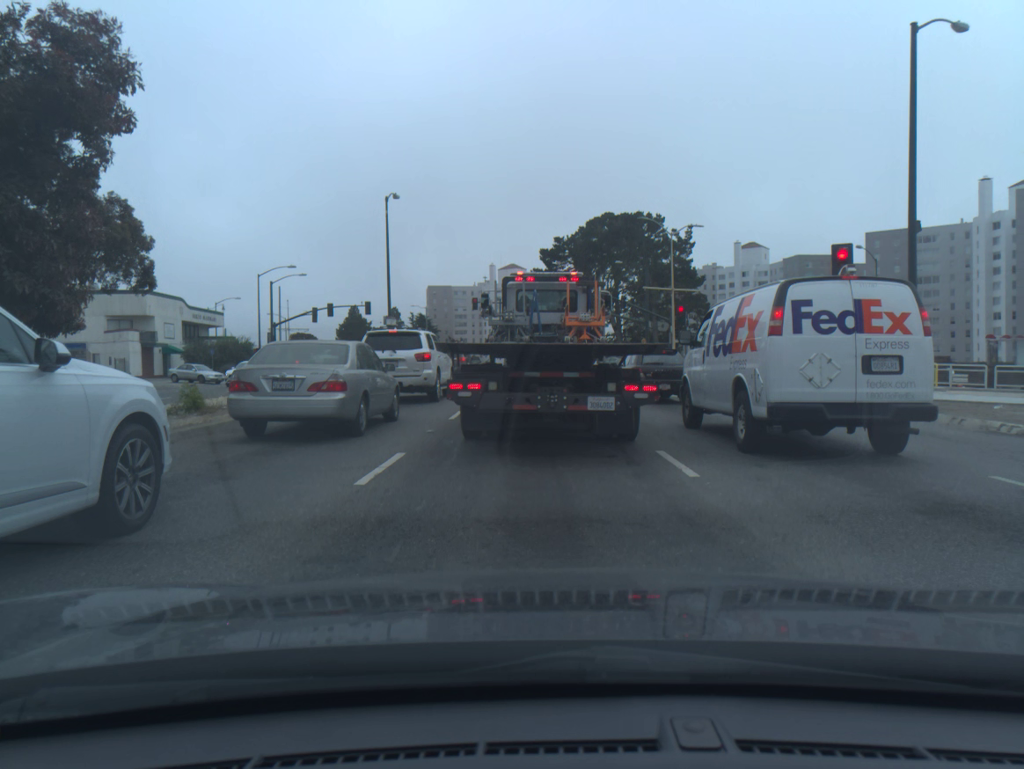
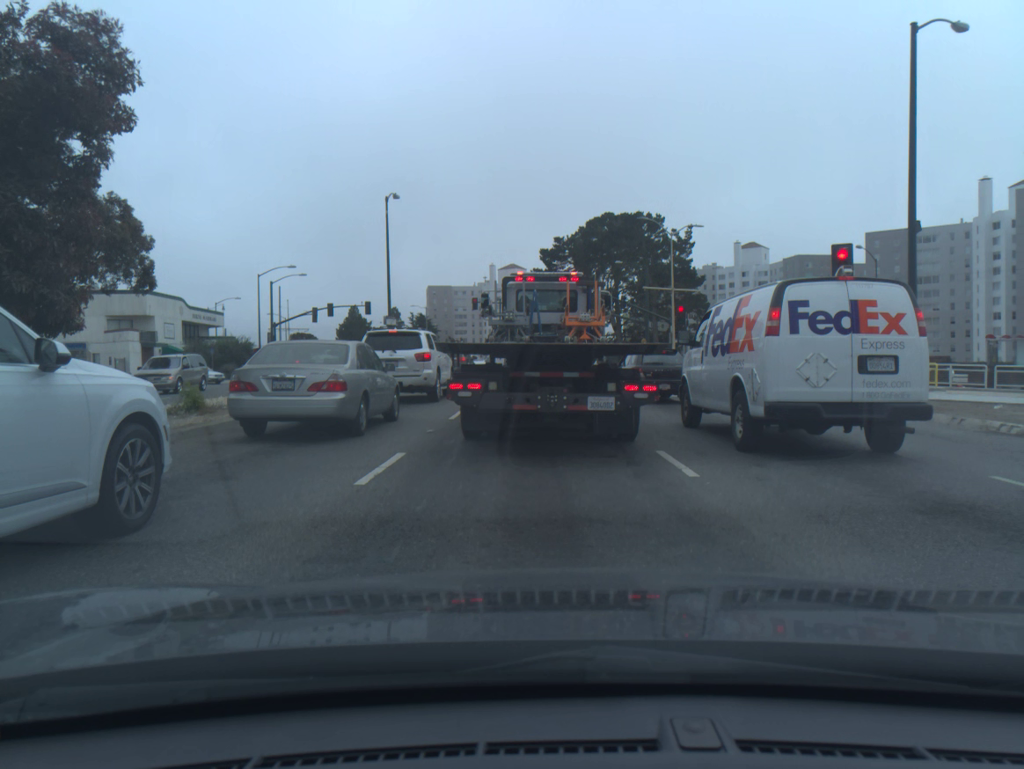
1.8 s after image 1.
(0.0, 0.0) m; 0°
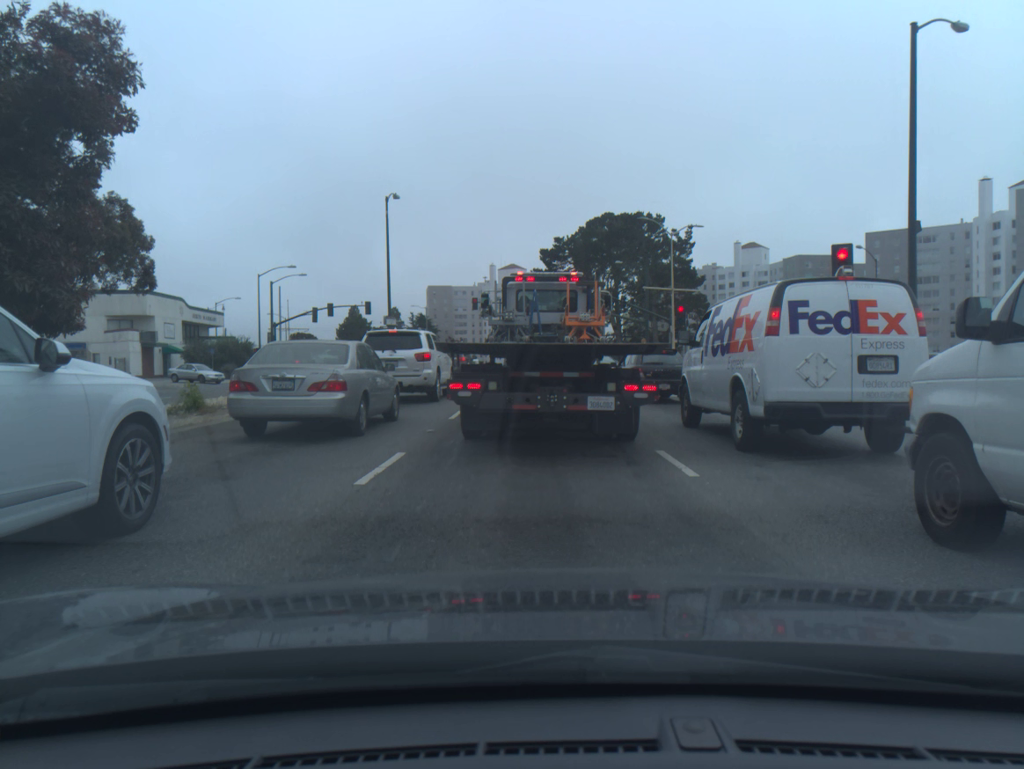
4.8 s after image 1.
(0.0, 0.0) m; 0°
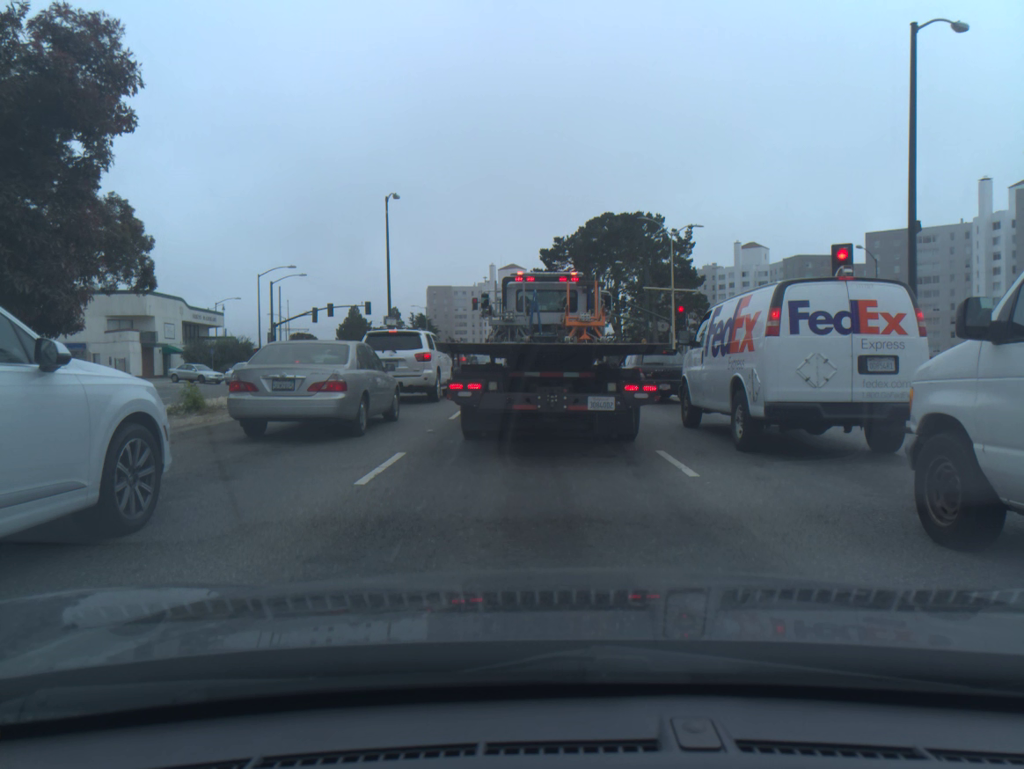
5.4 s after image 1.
(0.0, 0.0) m; 0°
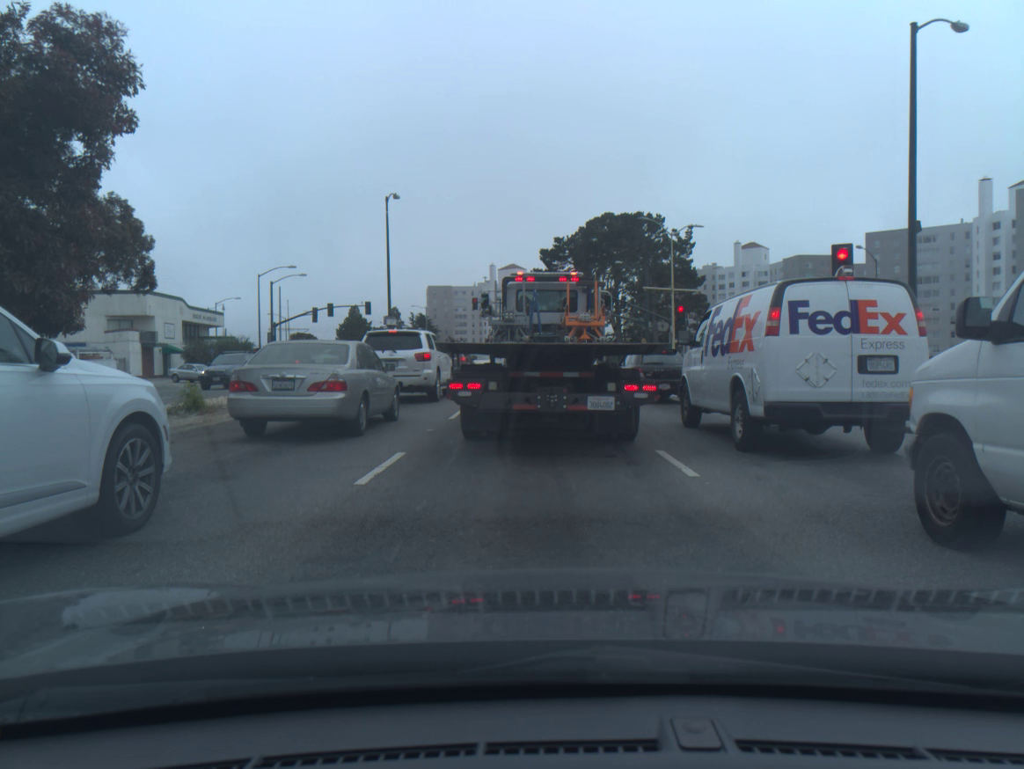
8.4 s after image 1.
(0.0, 0.0) m; 0°
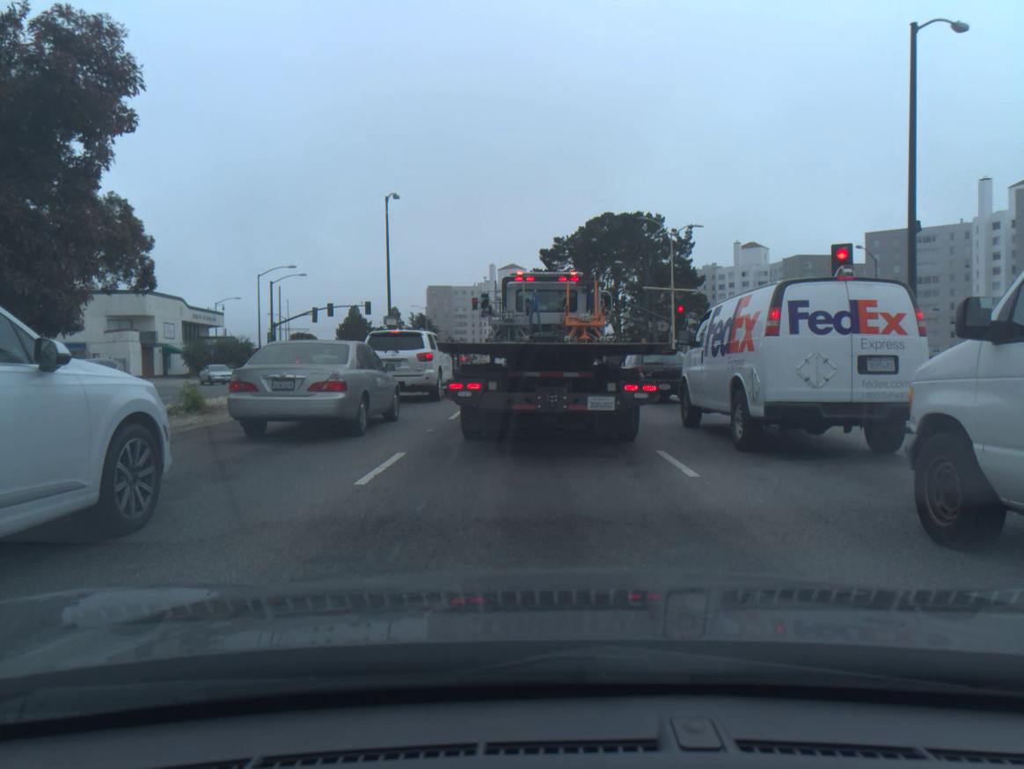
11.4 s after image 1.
(0.0, 0.0) m; 0°
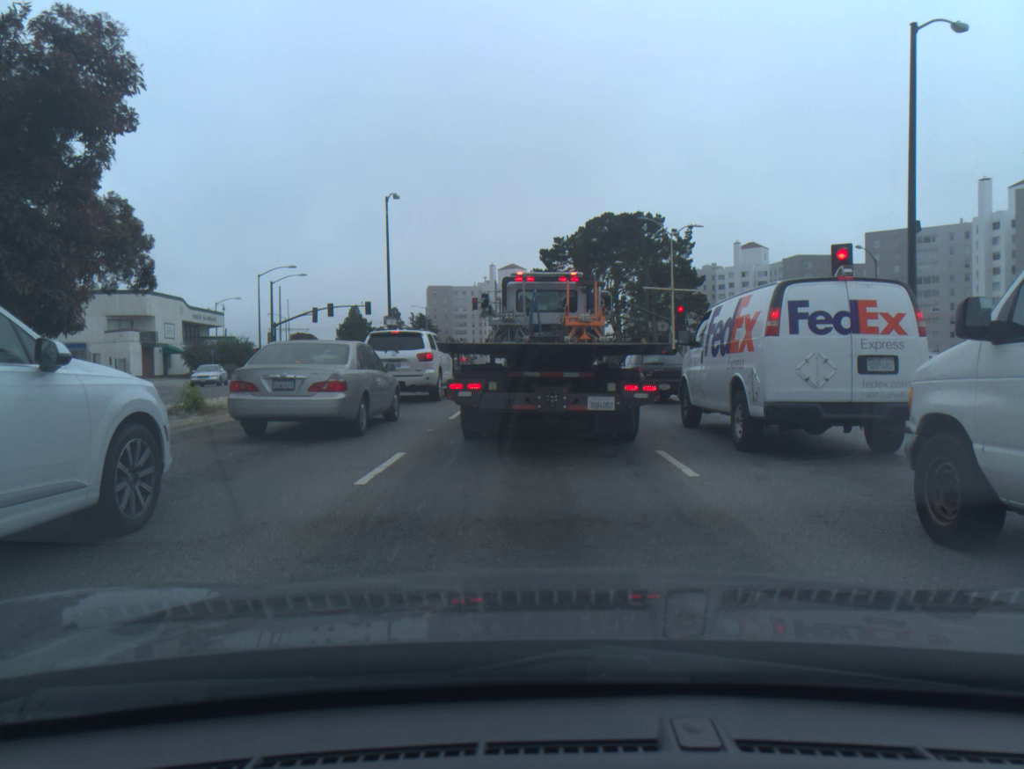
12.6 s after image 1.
(0.0, 0.0) m; 0°
